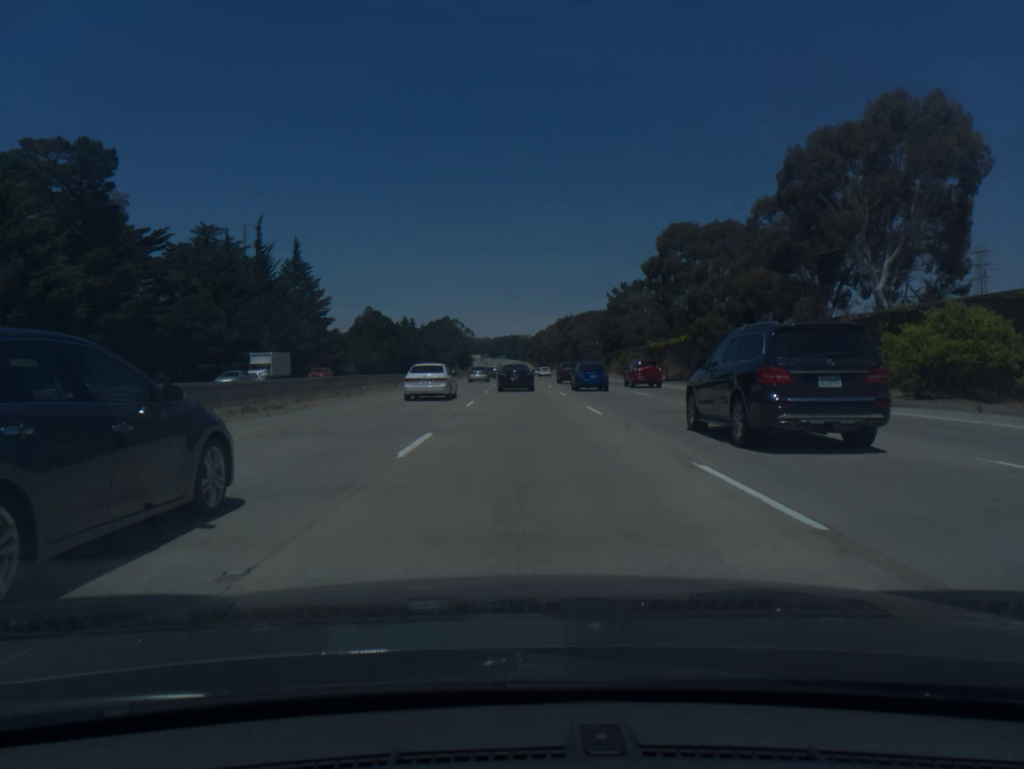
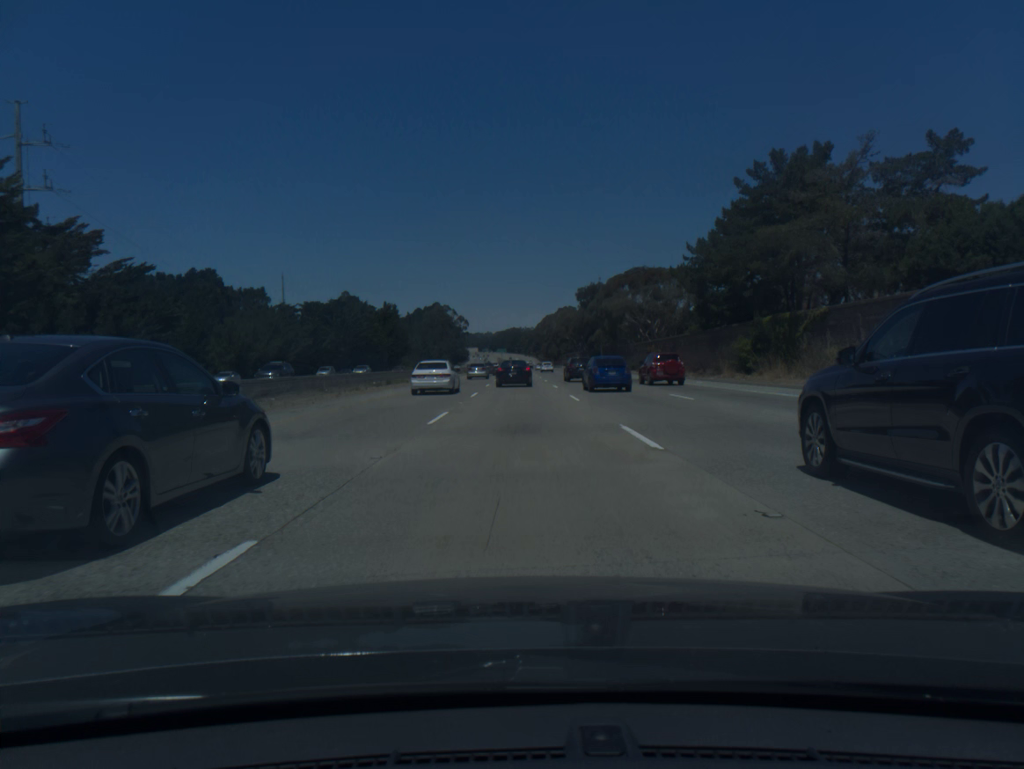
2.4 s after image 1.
(-0.1, +82.5) m; 0°
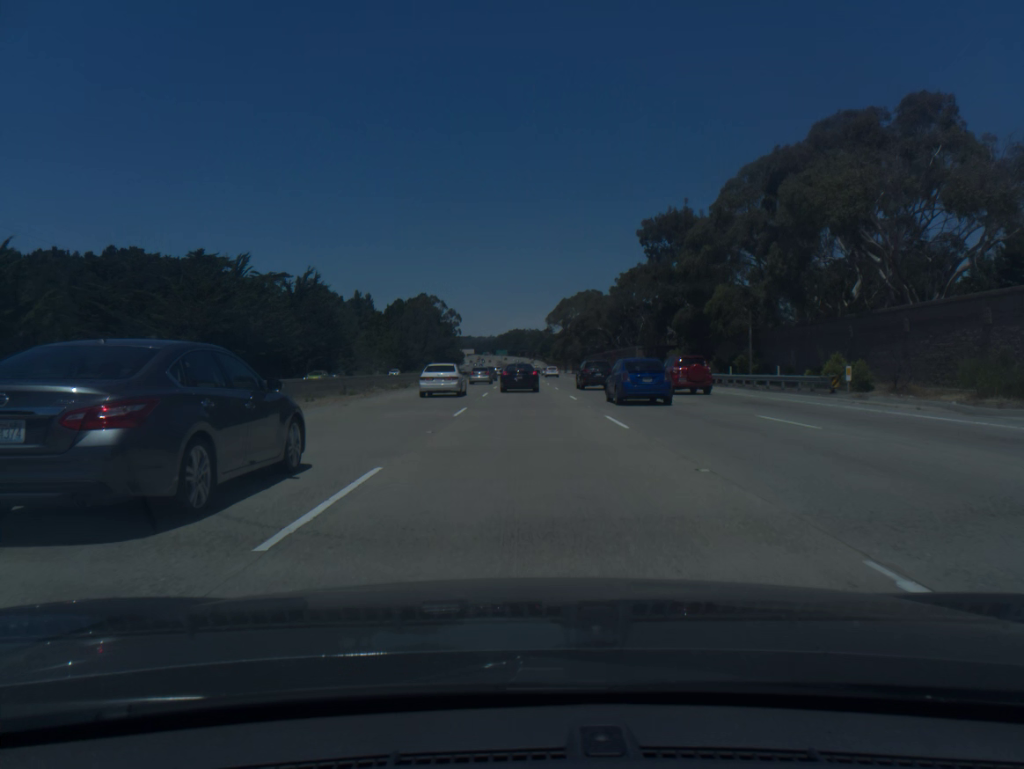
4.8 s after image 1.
(-0.2, +83.3) m; 0°
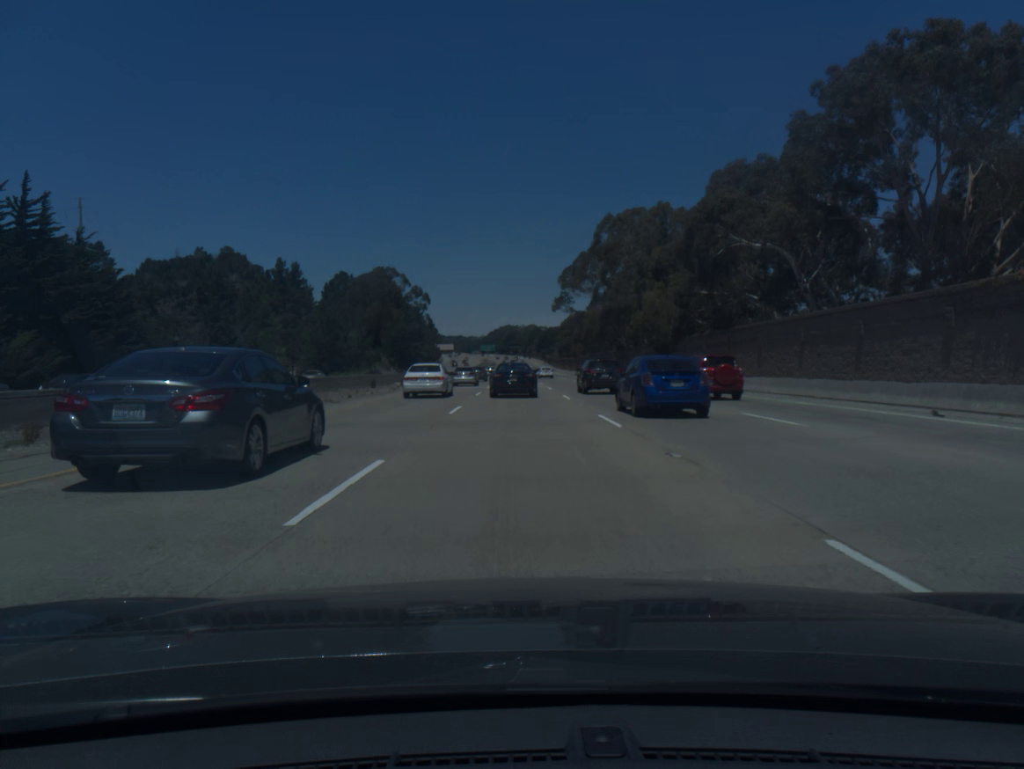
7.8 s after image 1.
(+0.4, +101.7) m; +1°
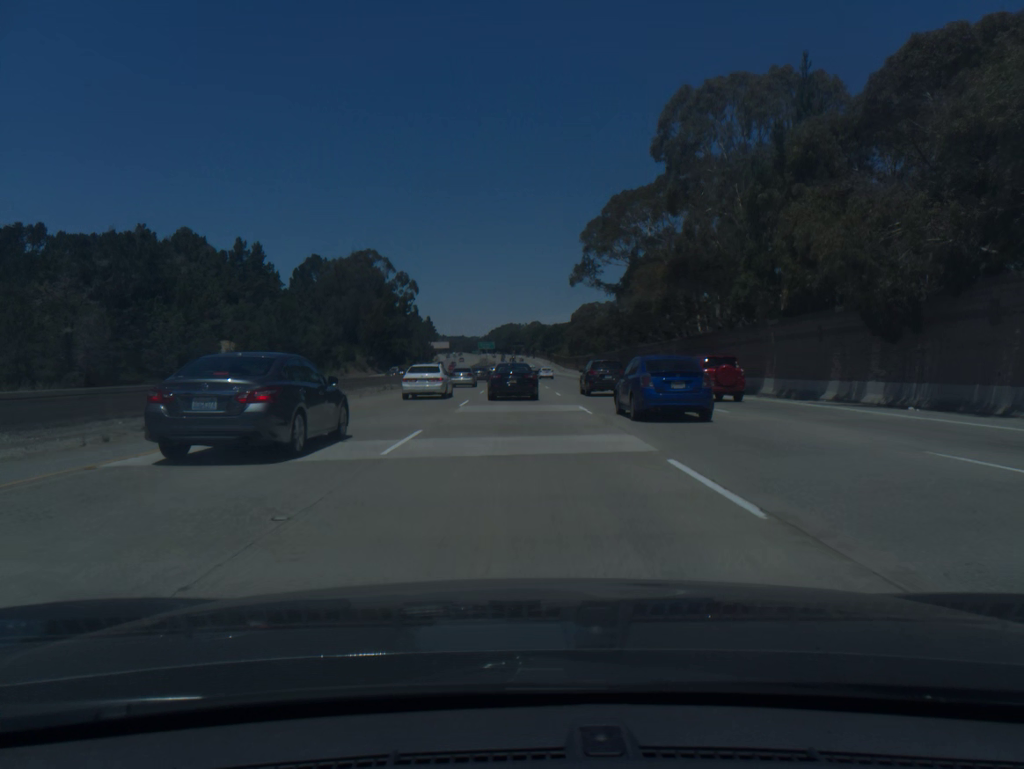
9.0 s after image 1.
(0.0, +38.8) m; 0°
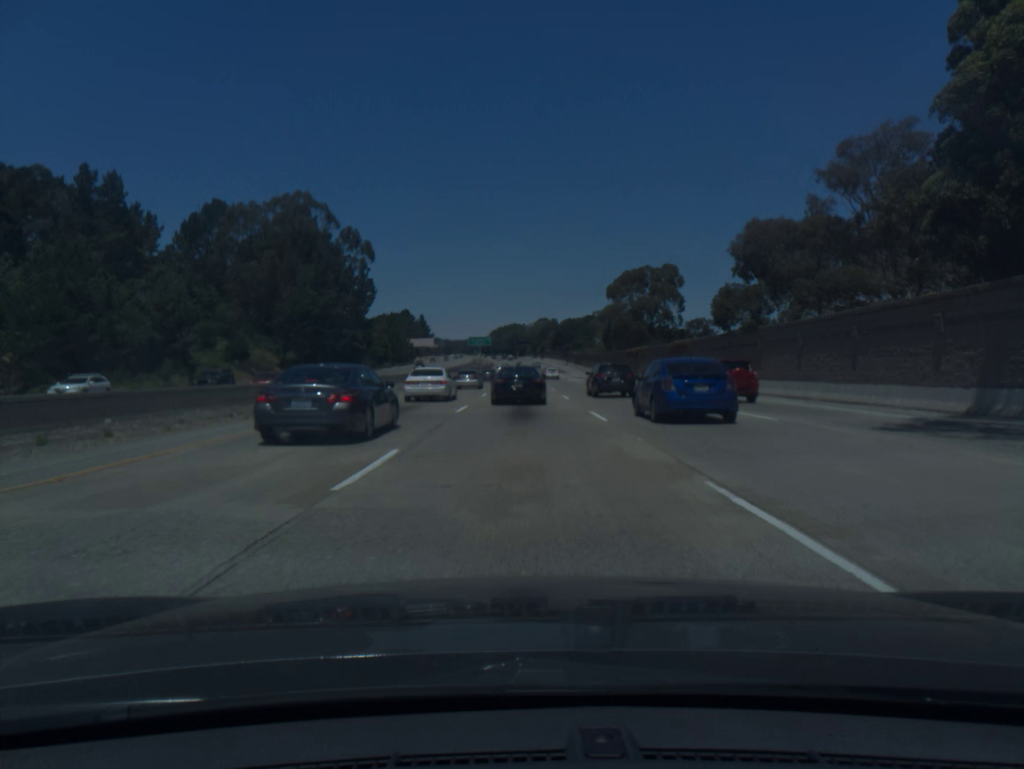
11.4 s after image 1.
(-0.3, +76.3) m; 0°
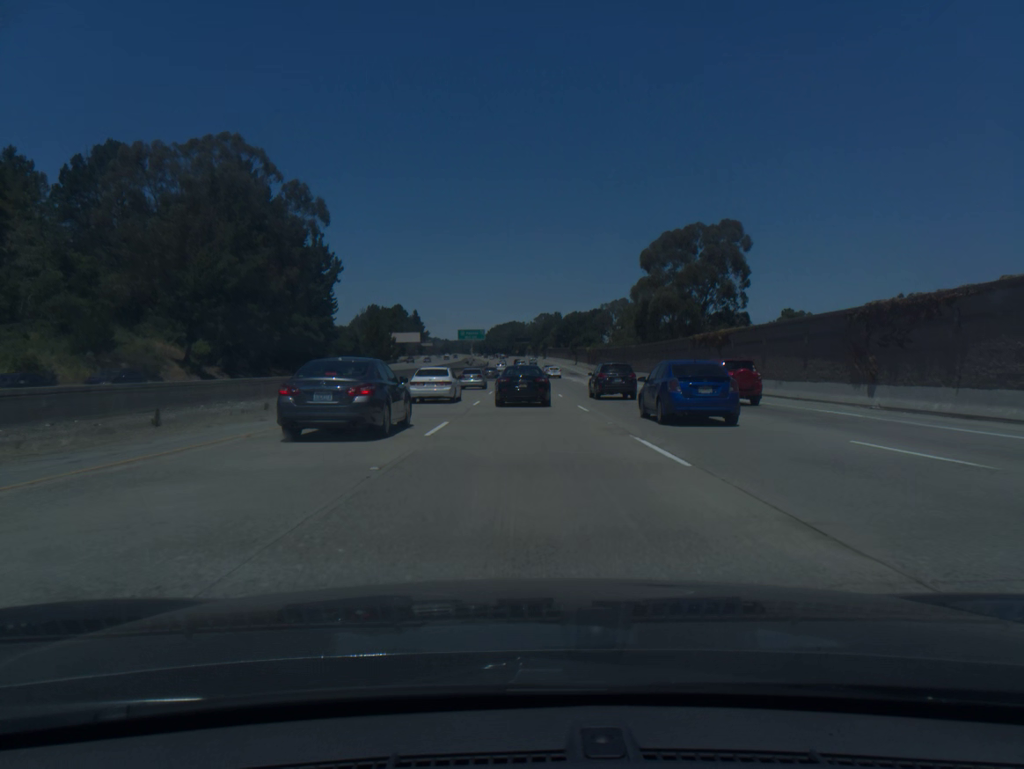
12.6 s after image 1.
(0.0, +37.3) m; 0°
